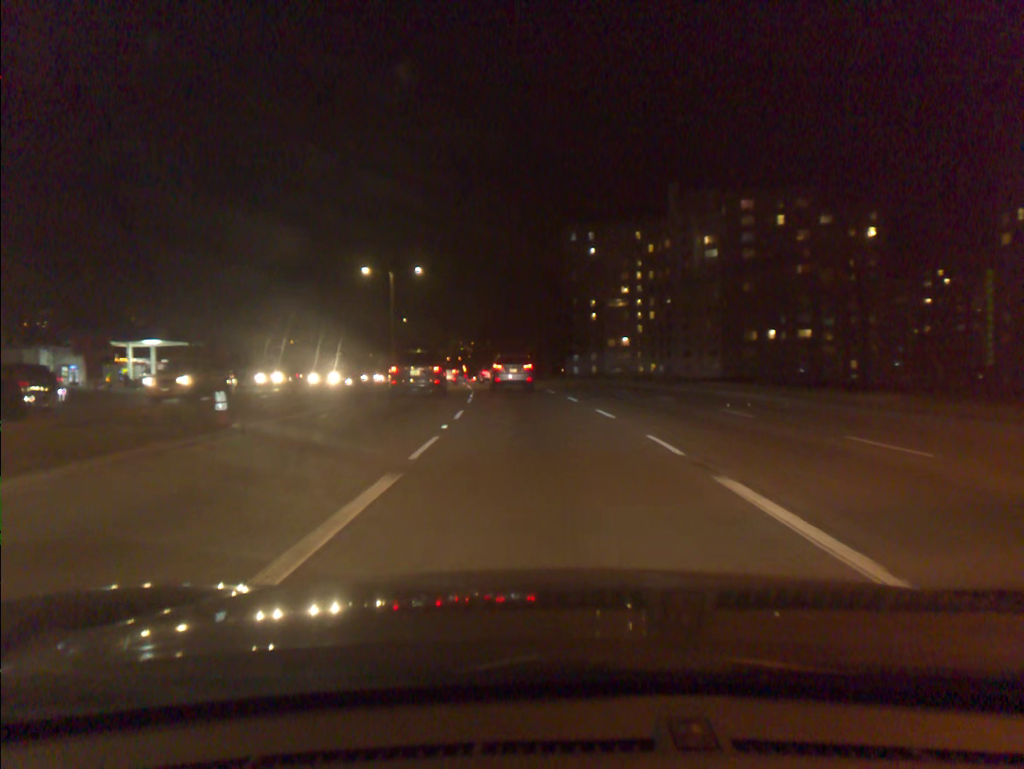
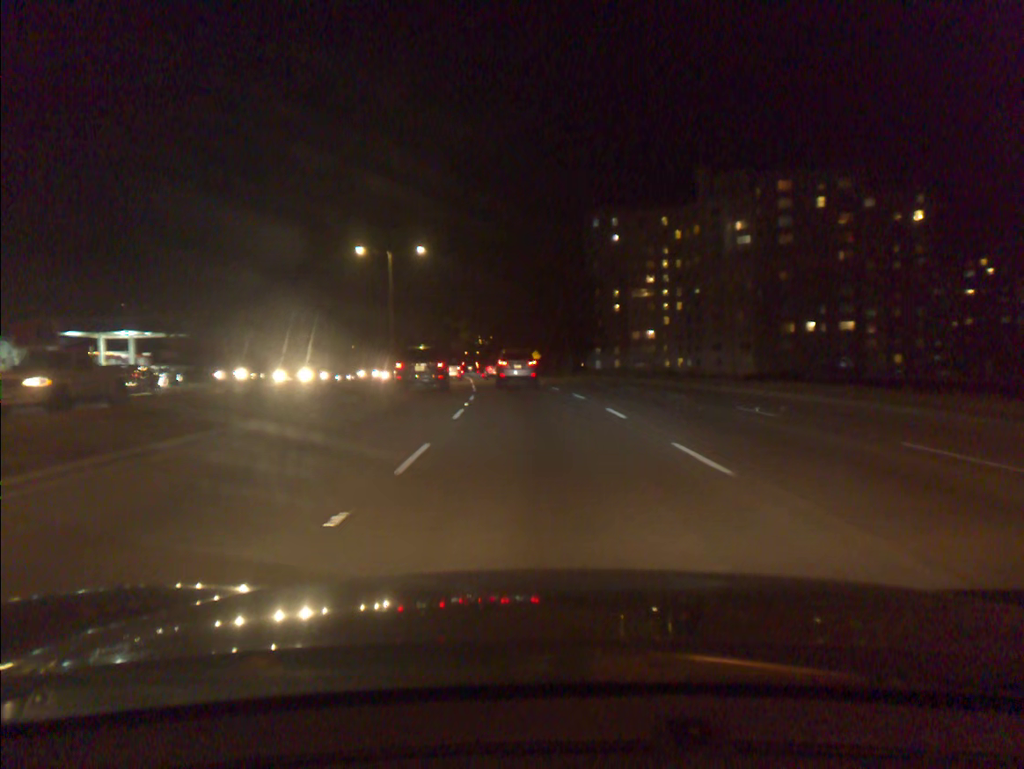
(-0.1, +8.8) m; -1°
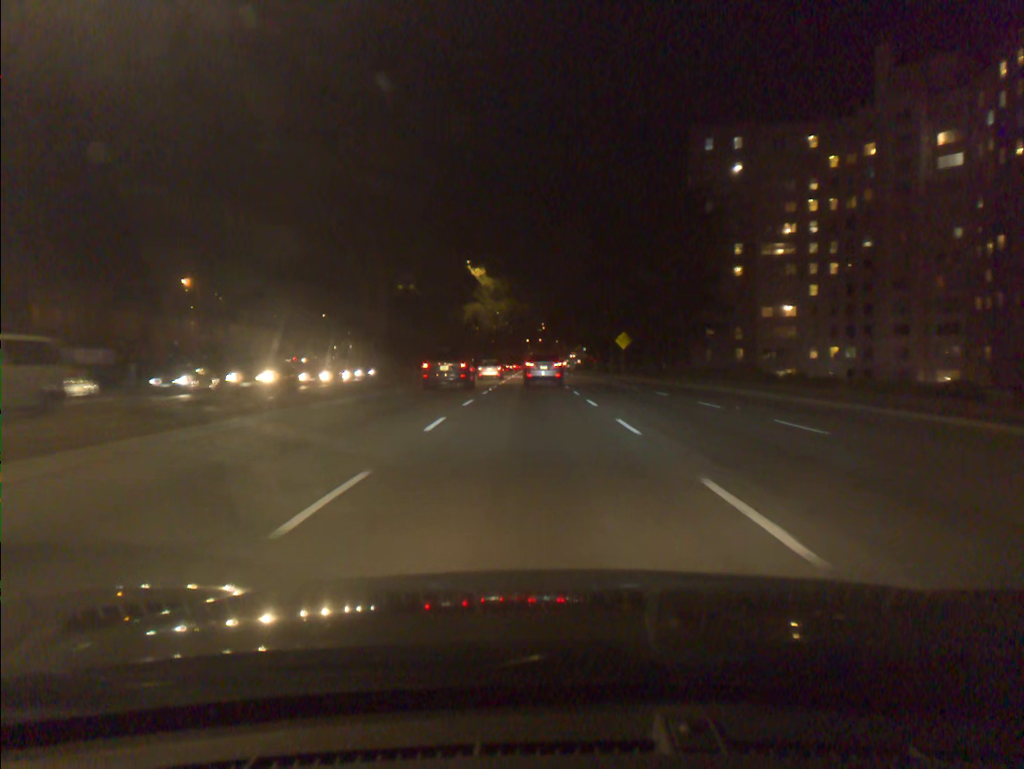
(-2.4, +47.4) m; -5°
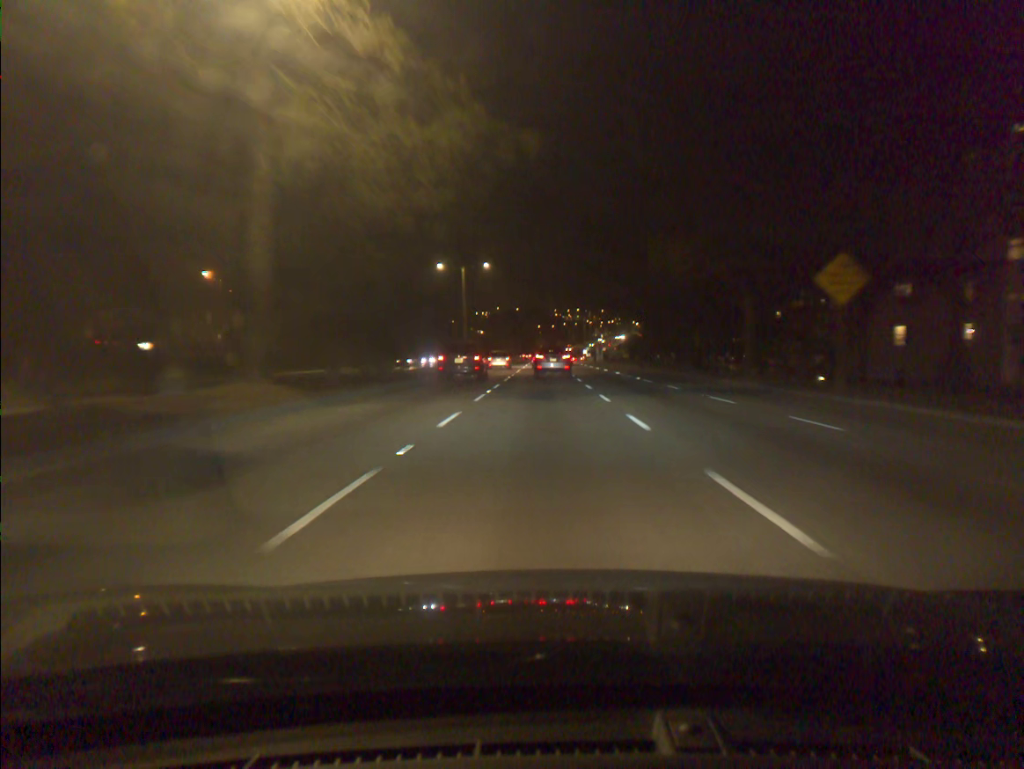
(-0.6, +52.0) m; -1°
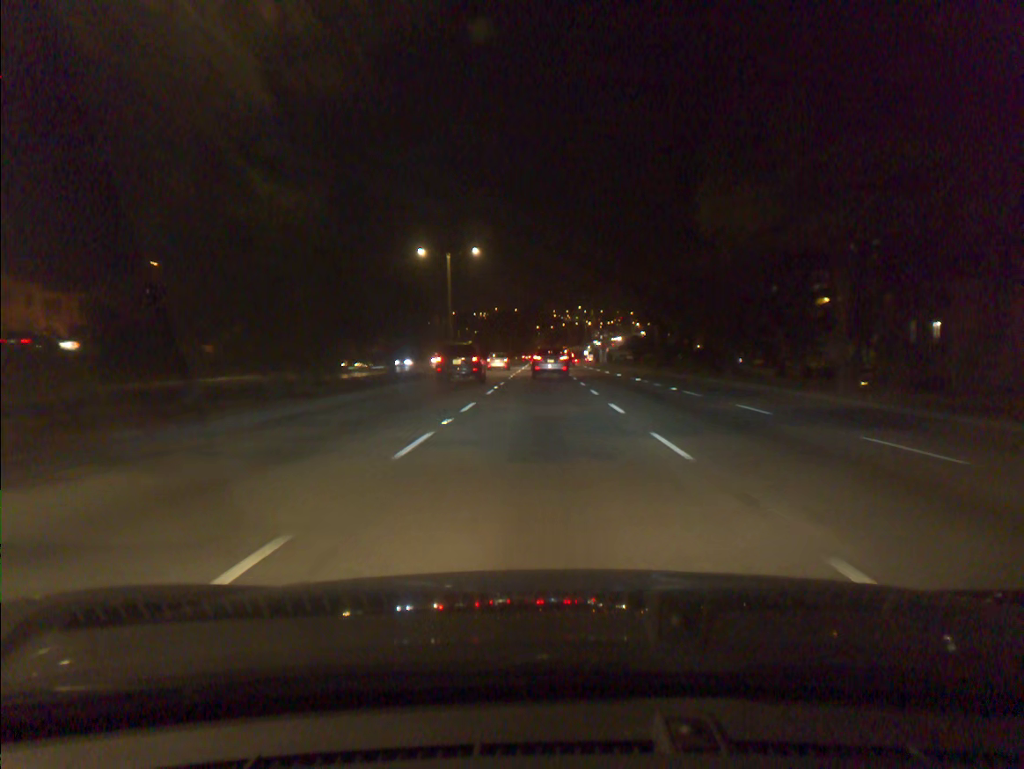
(0.0, +10.7) m; 0°
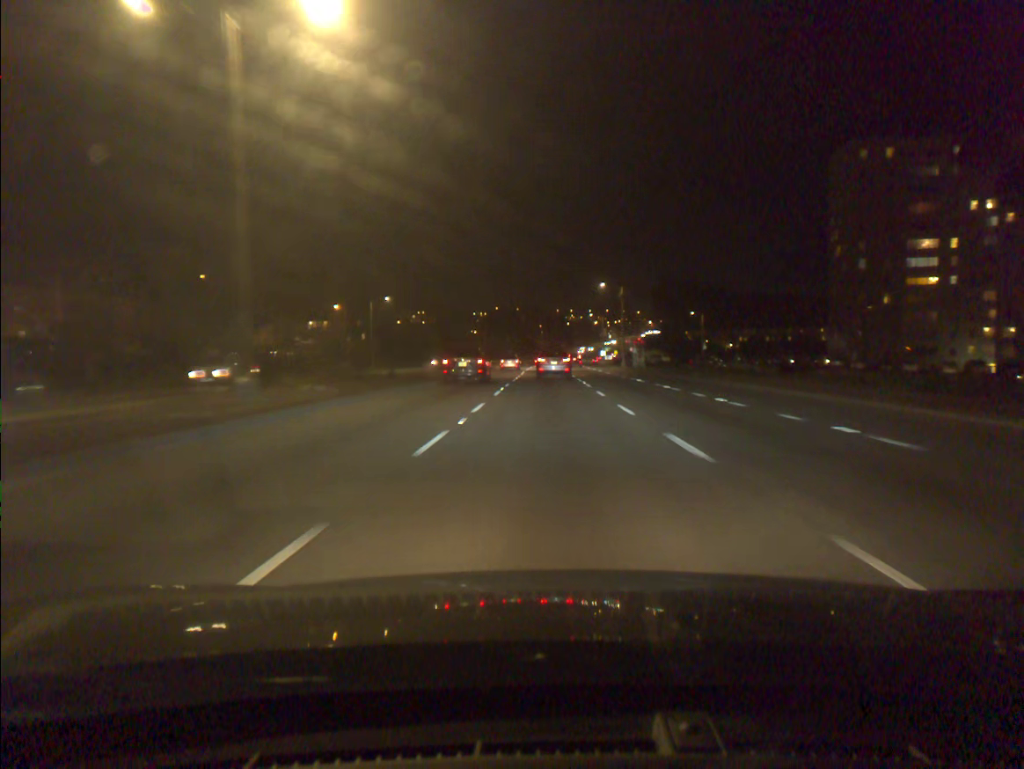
(-0.1, +44.0) m; 0°
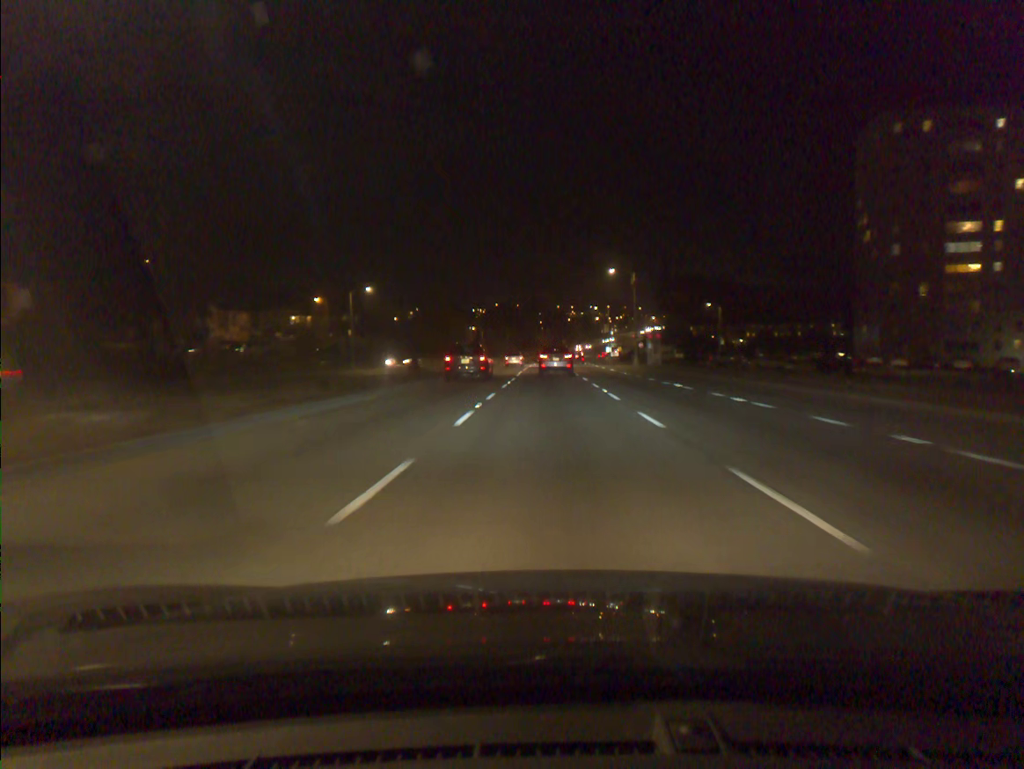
(0.0, +11.3) m; 0°
